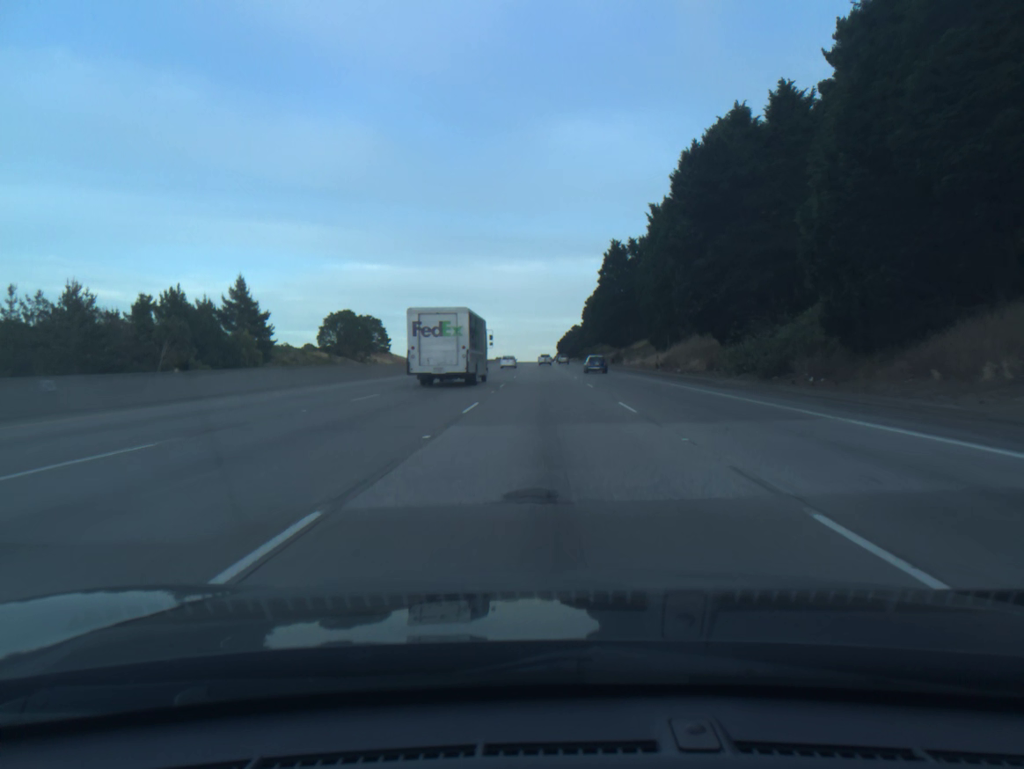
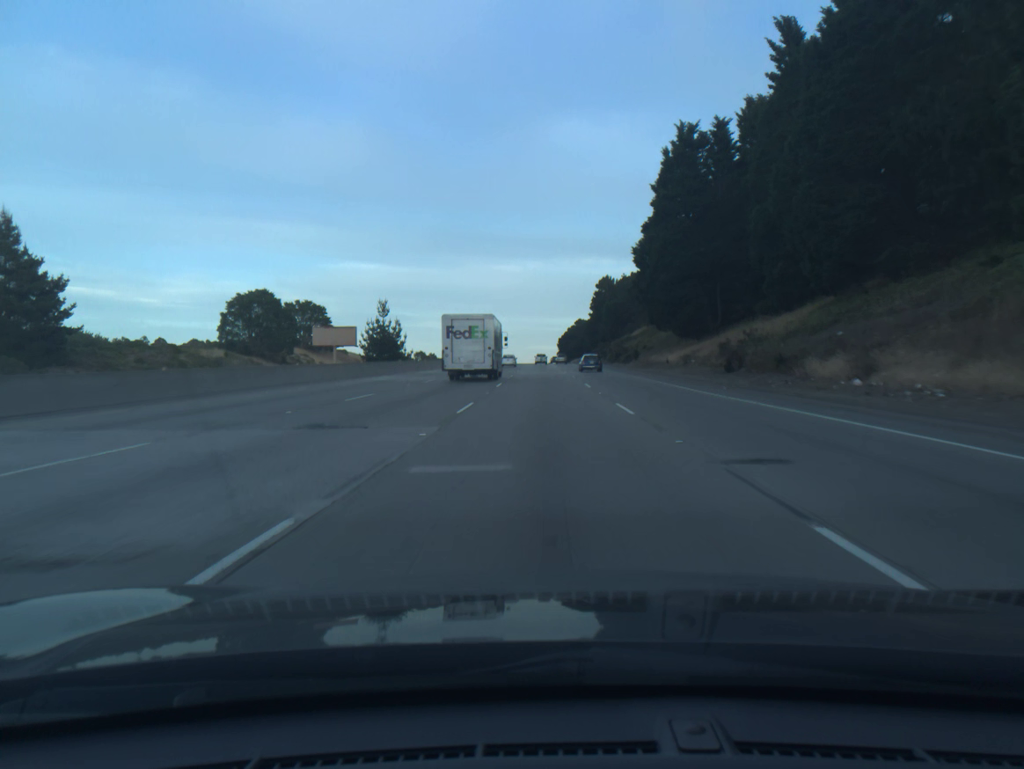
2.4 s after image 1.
(+0.2, +73.4) m; 0°
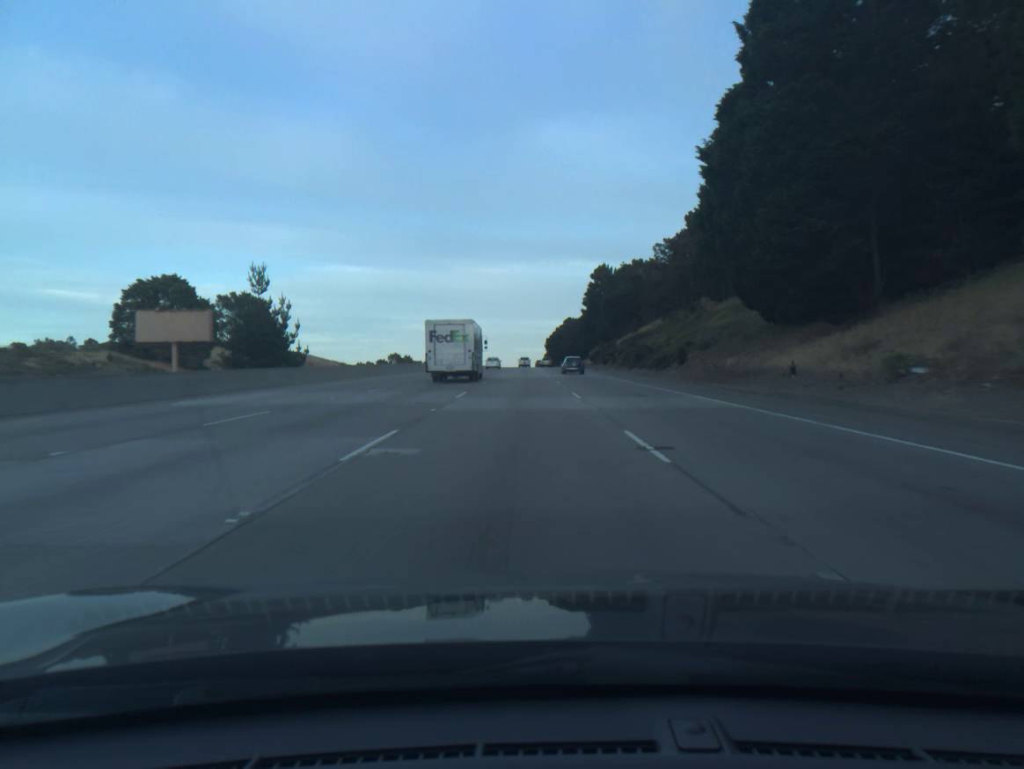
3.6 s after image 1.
(+0.3, +36.7) m; +1°
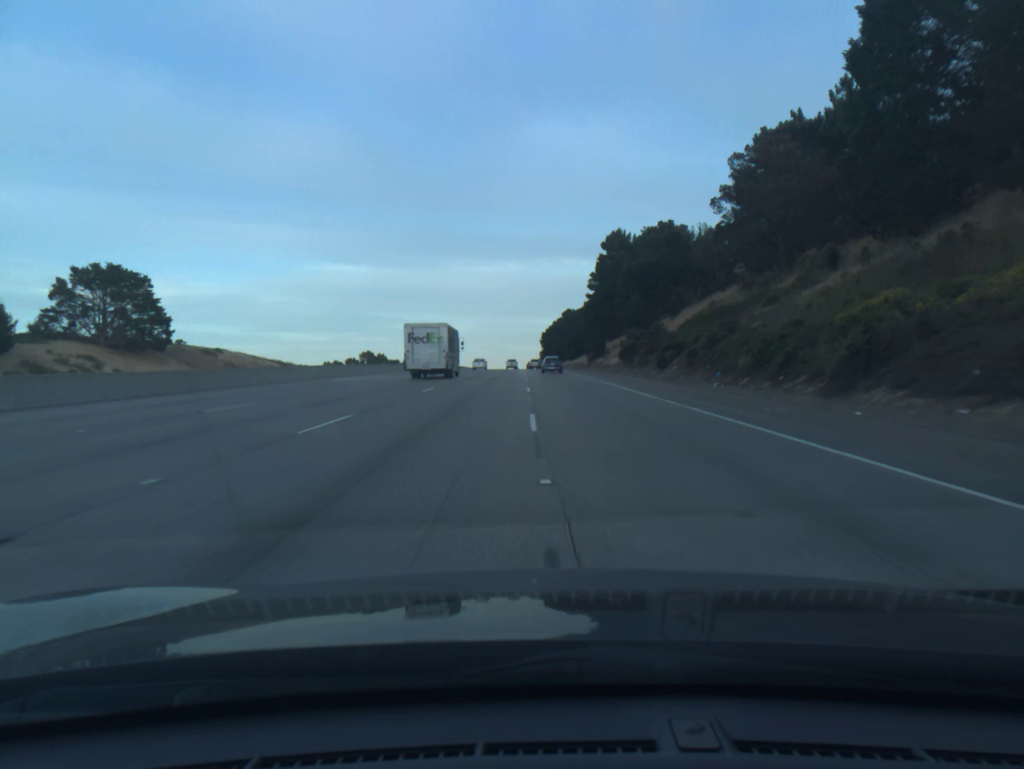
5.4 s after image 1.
(+0.4, +55.0) m; 0°
